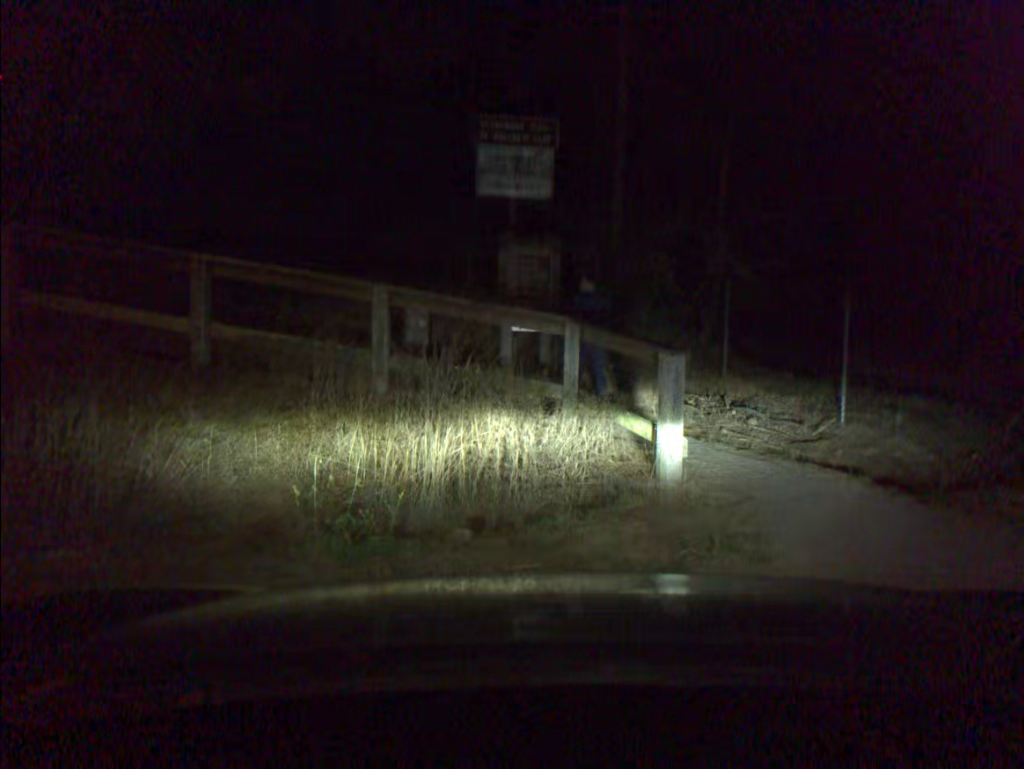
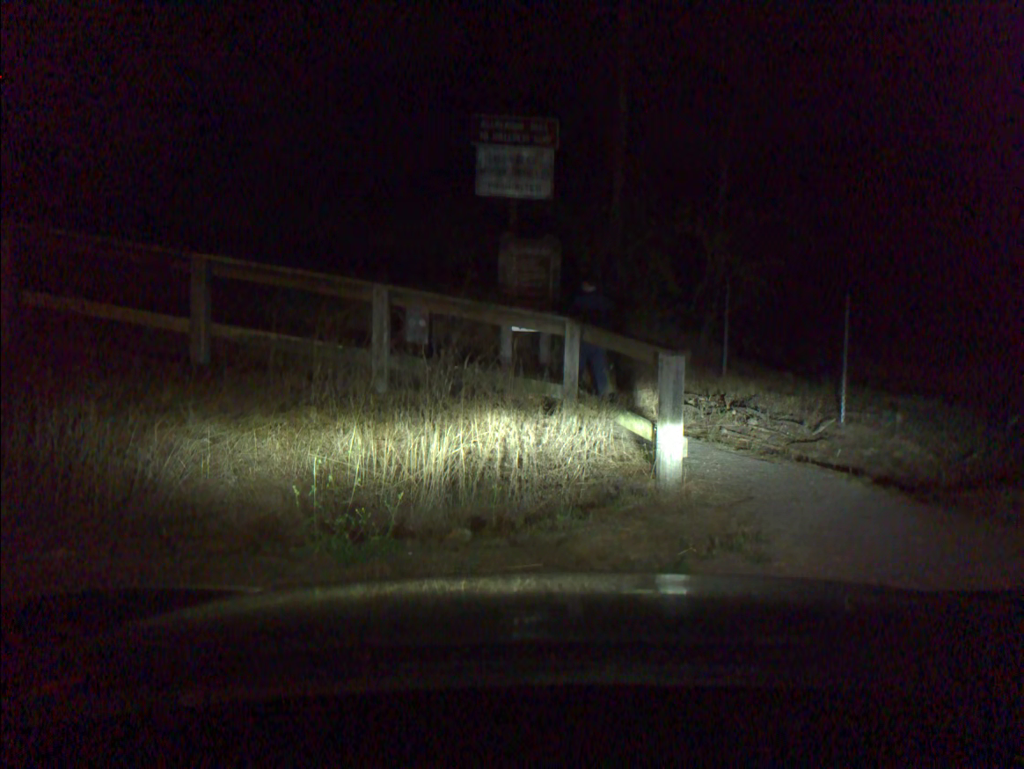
(0.0, 0.0) m; 0°
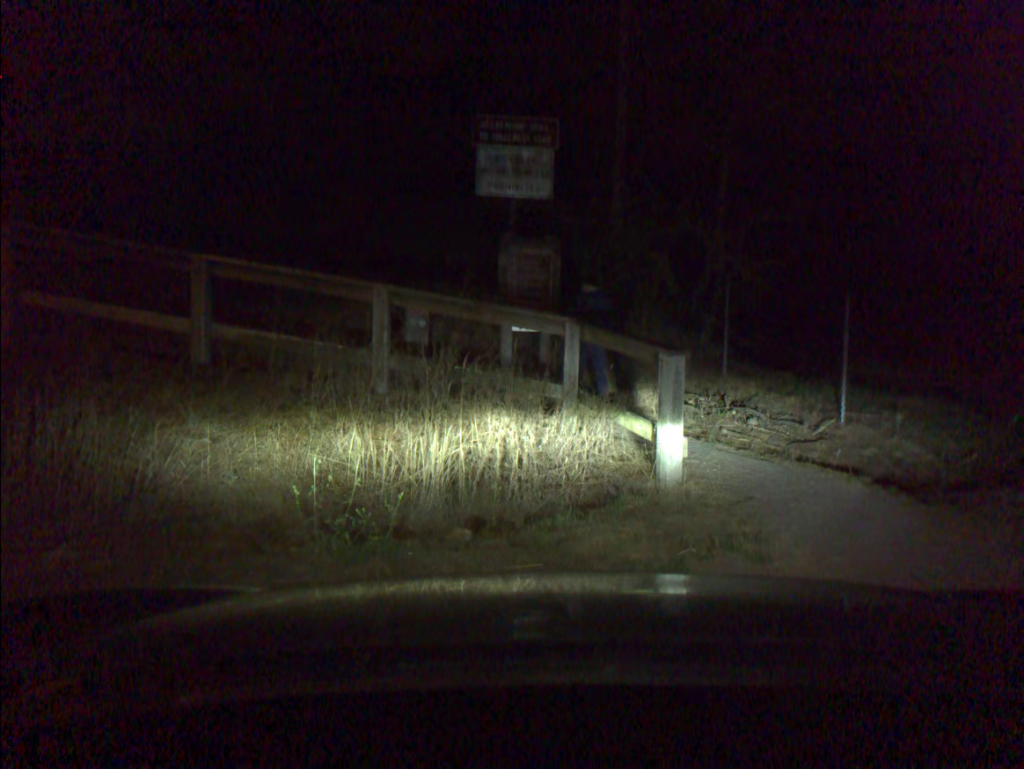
(0.0, 0.0) m; 0°
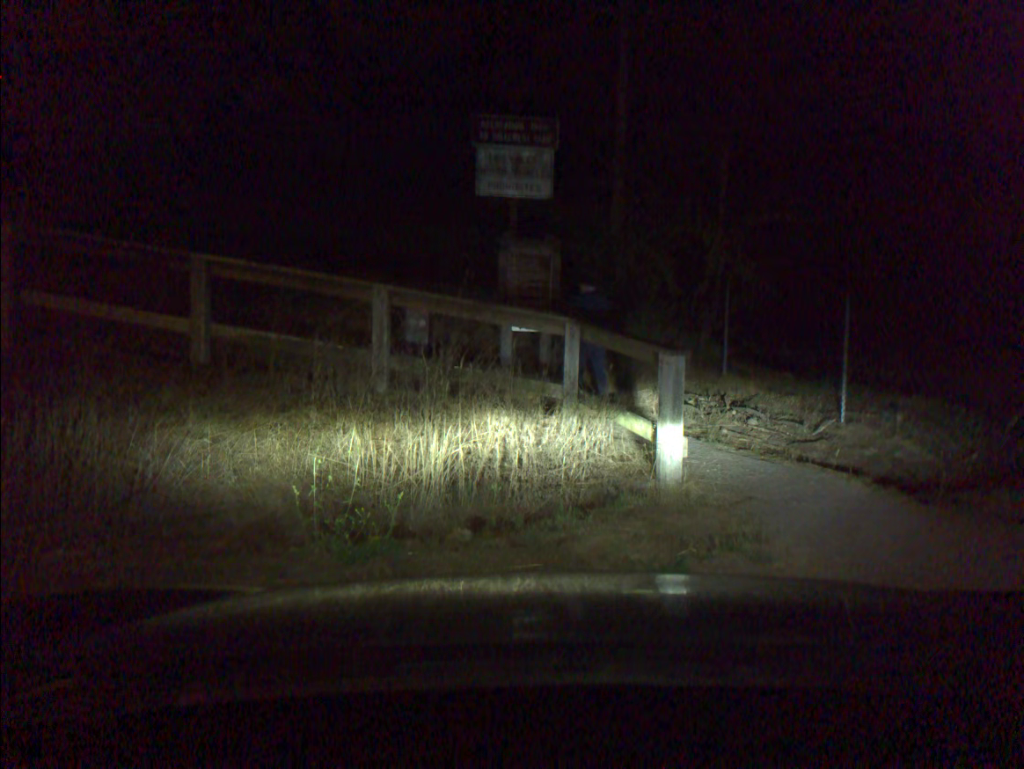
(0.0, 0.0) m; 0°
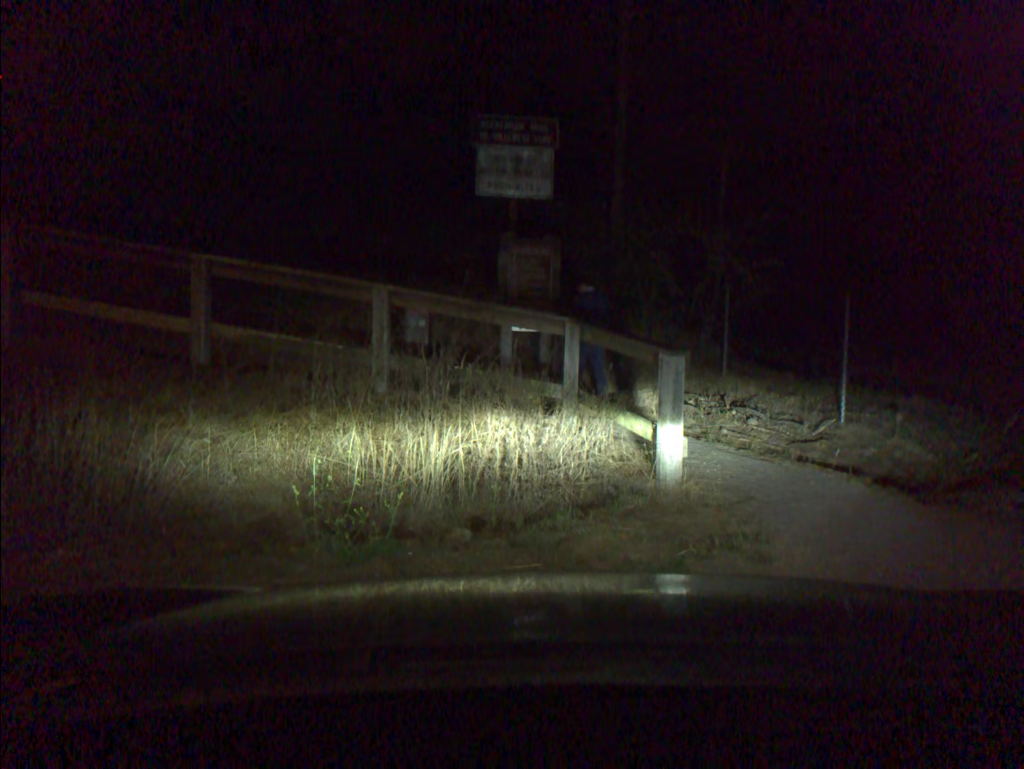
(0.0, 0.0) m; 0°
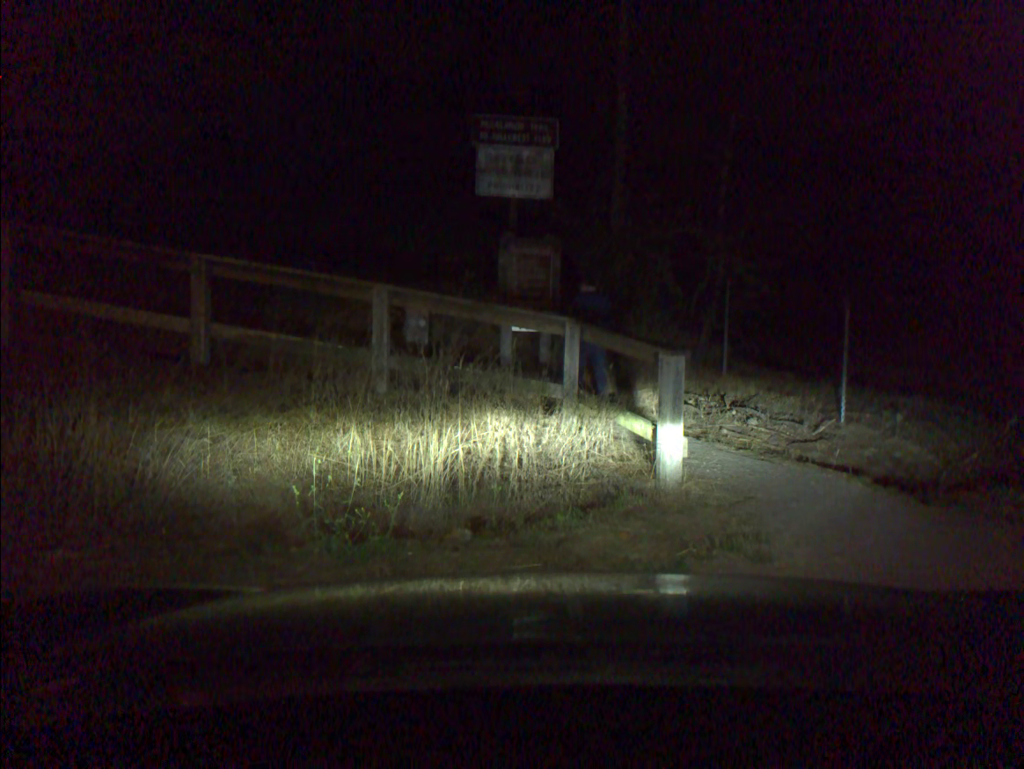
(0.0, 0.0) m; 0°
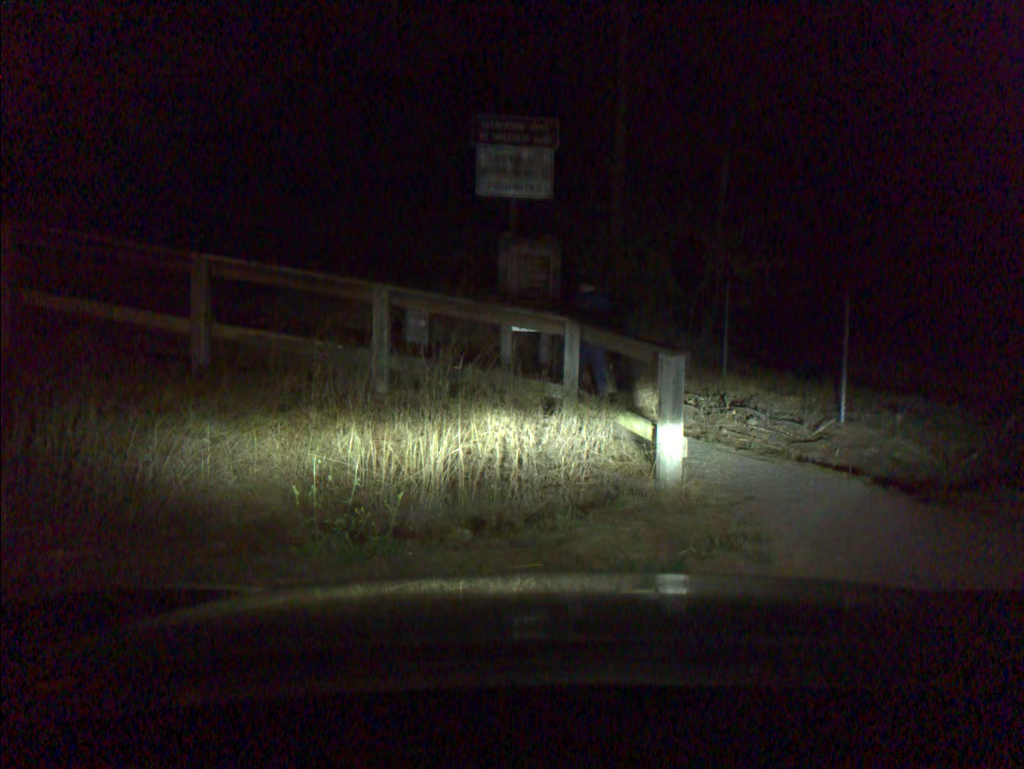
(0.0, 0.0) m; 0°
